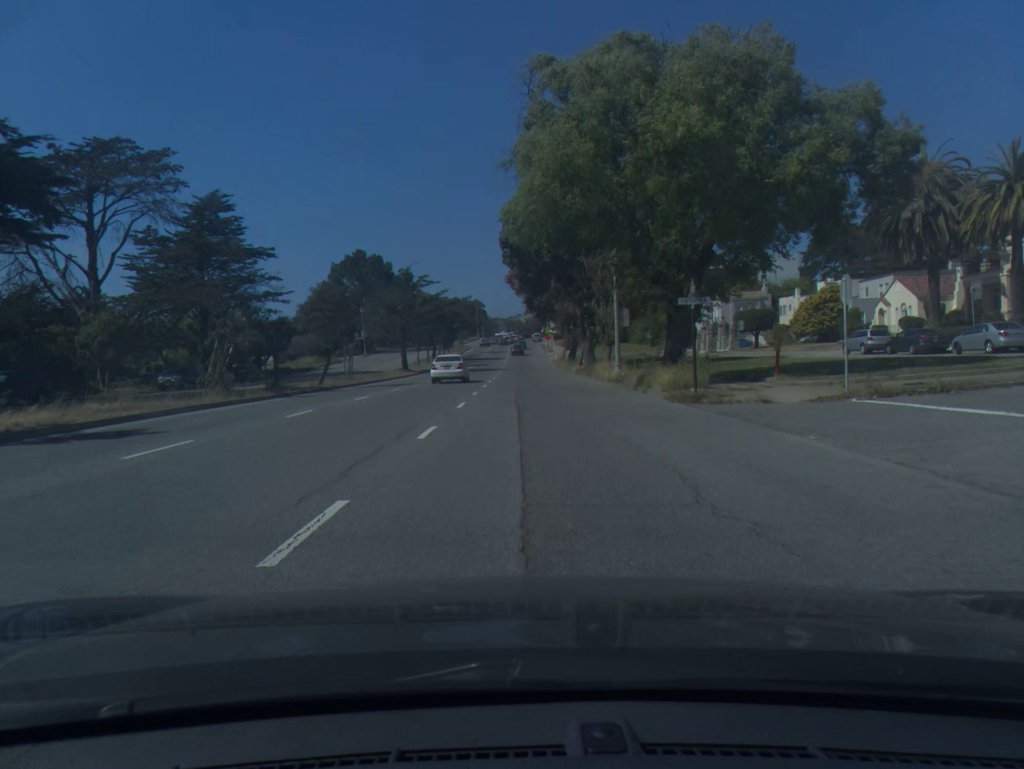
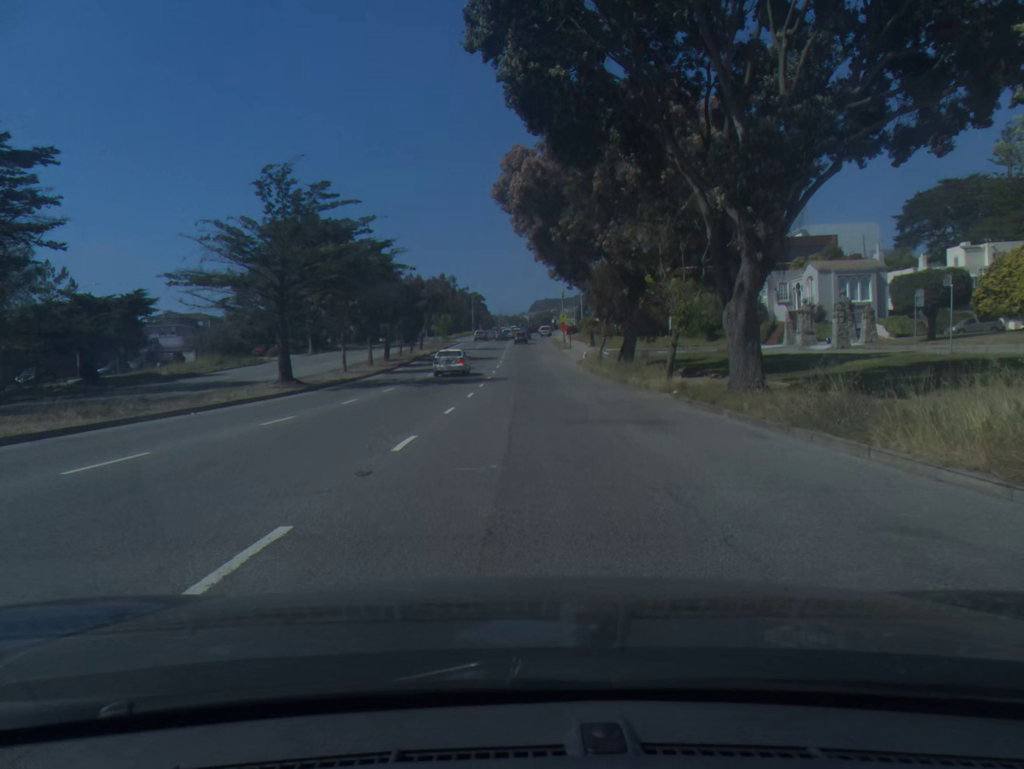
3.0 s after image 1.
(-0.1, +38.0) m; 0°
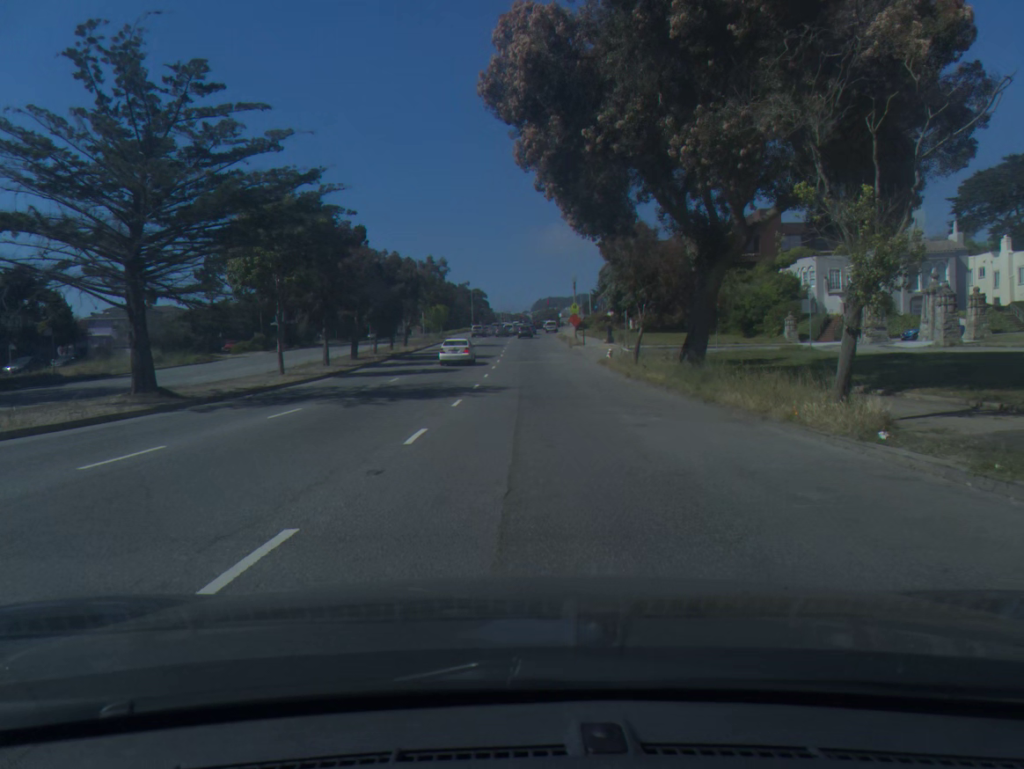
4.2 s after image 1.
(0.0, +14.1) m; 0°
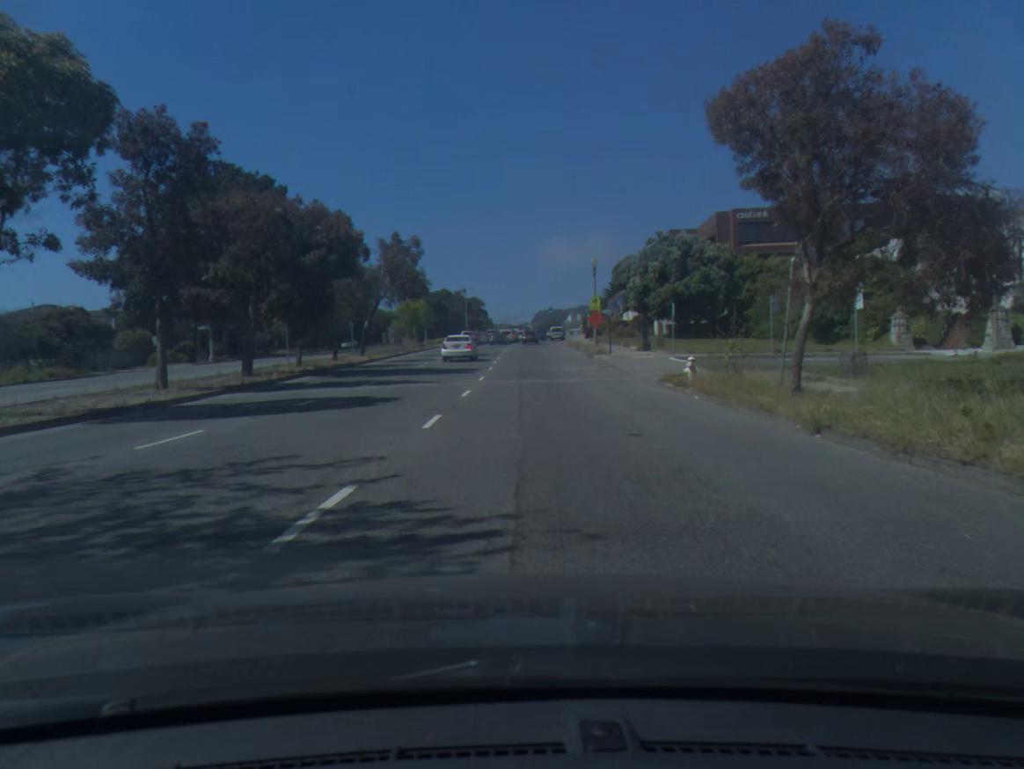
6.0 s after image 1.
(0.0, +20.5) m; 0°
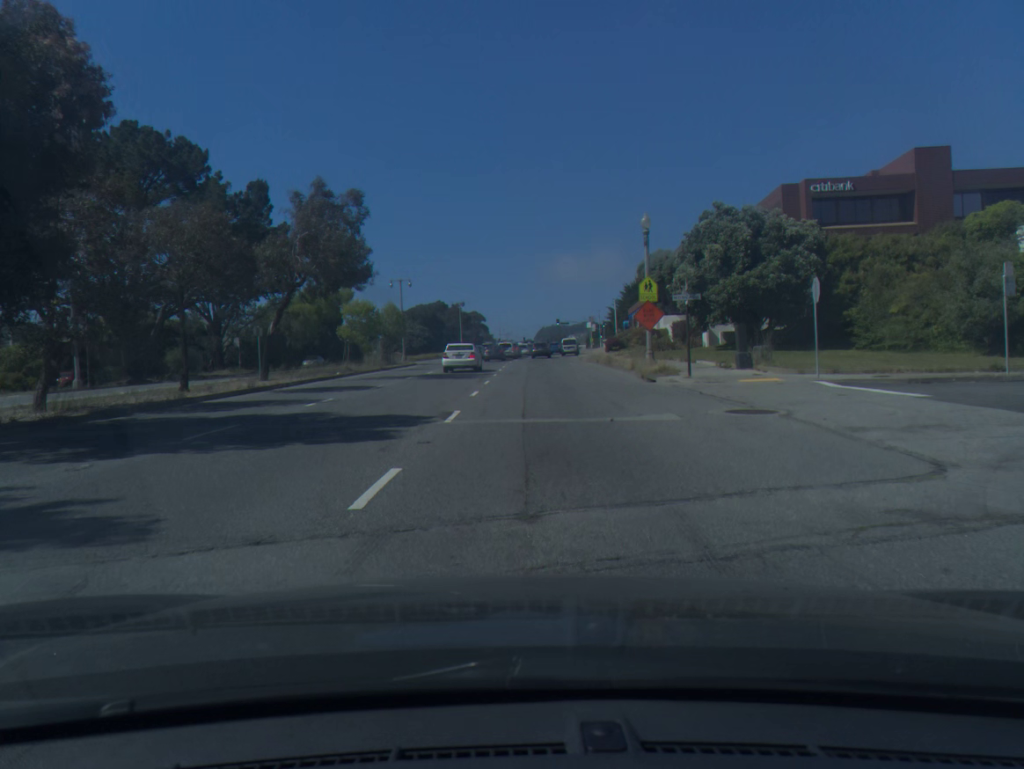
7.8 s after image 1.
(-0.1, +21.0) m; 0°
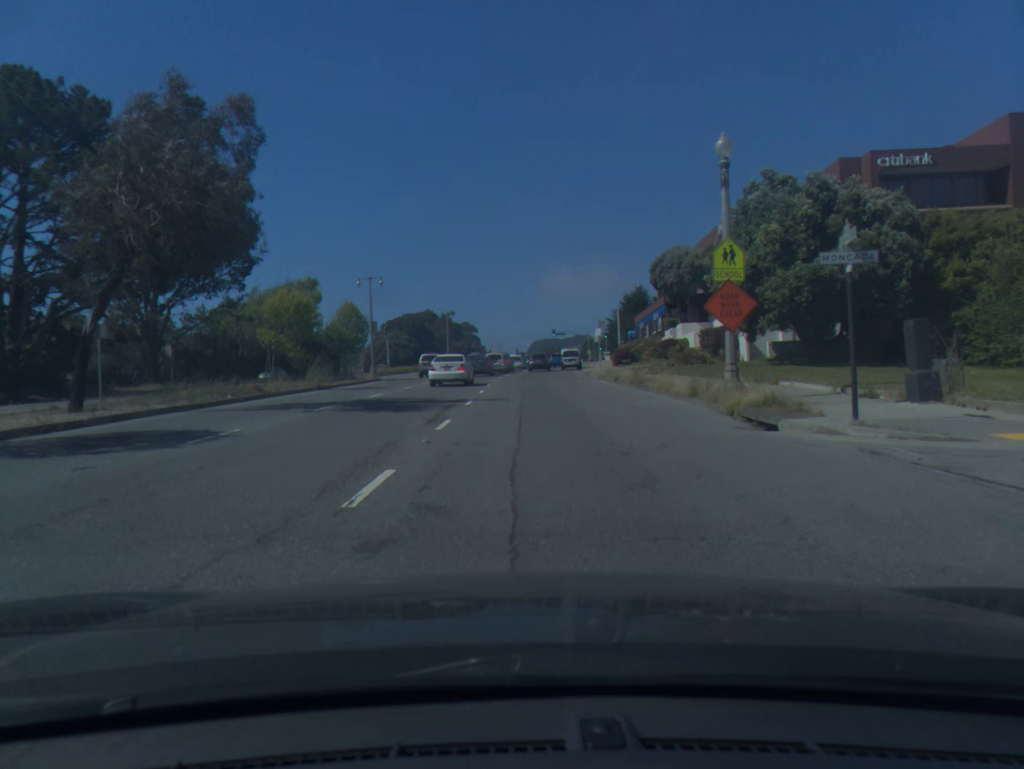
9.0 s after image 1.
(+0.1, +13.5) m; 0°
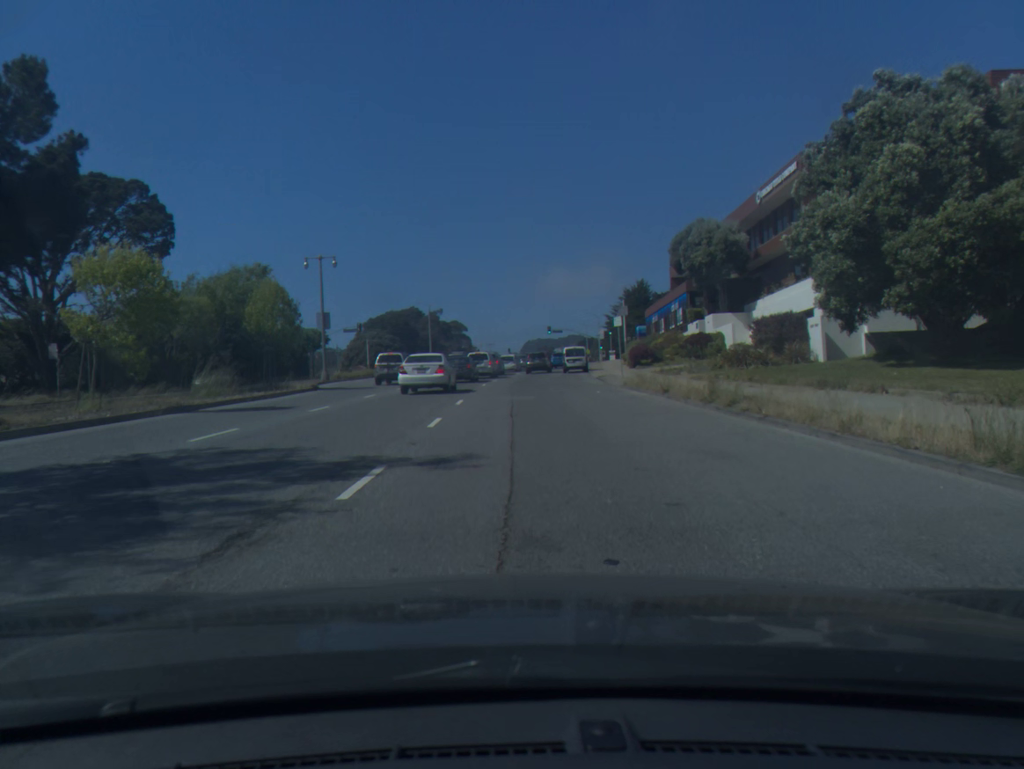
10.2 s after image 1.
(+0.1, +13.8) m; +1°
